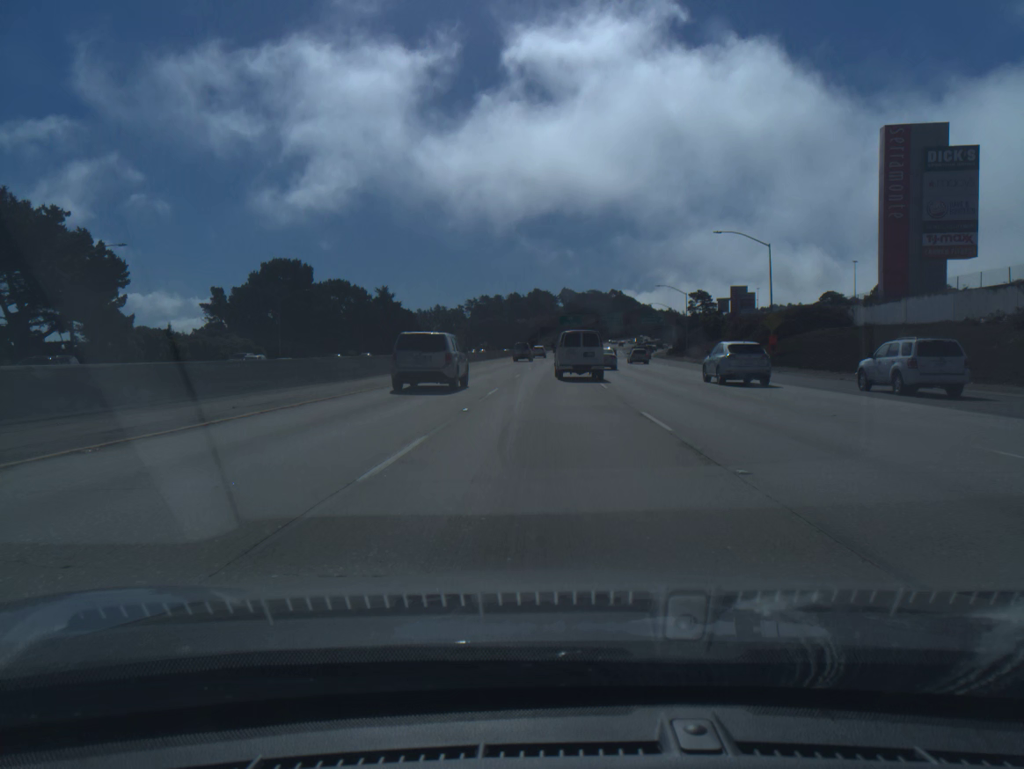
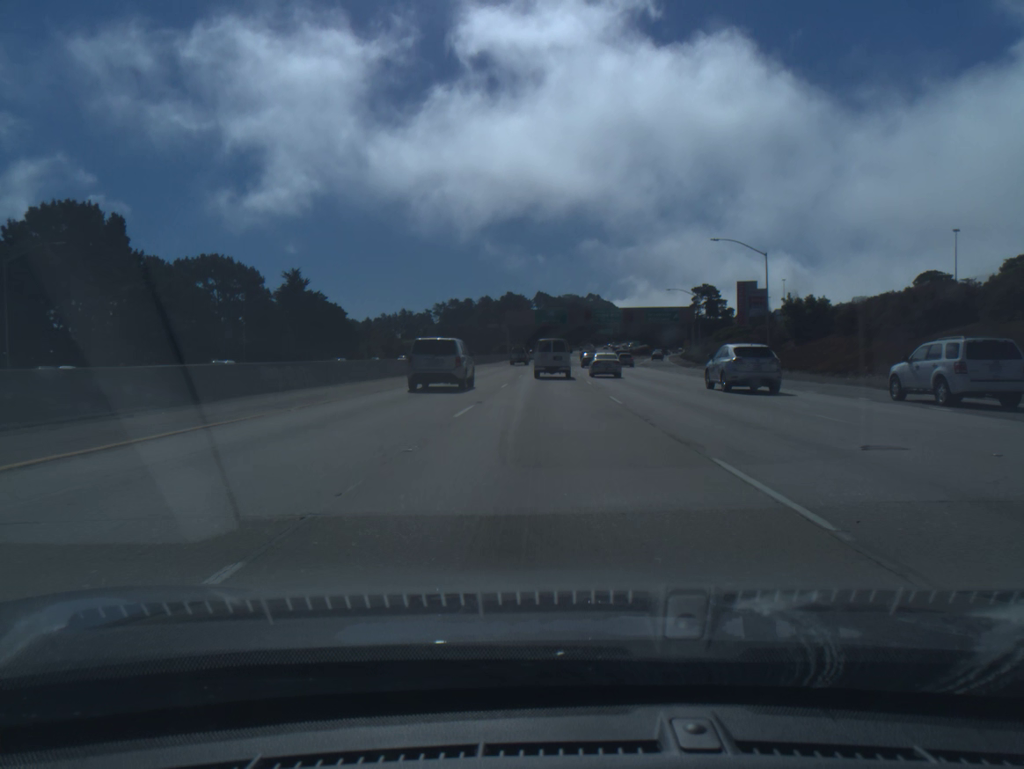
(+0.8, +50.8) m; +2°
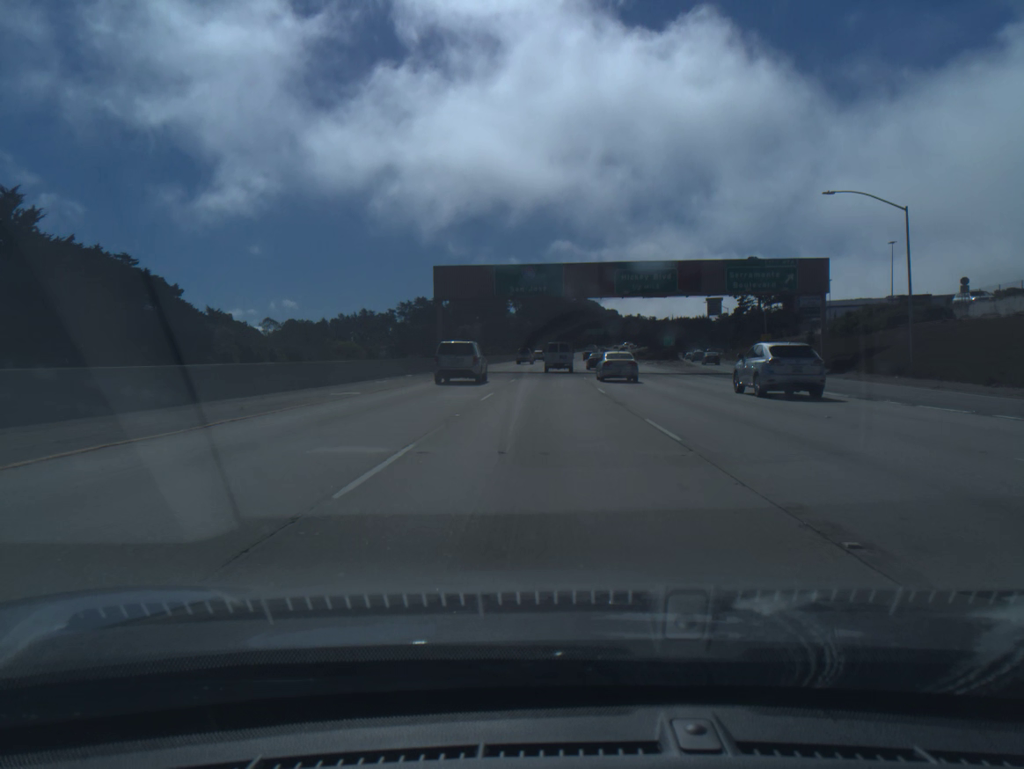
(+0.9, +67.2) m; +2°
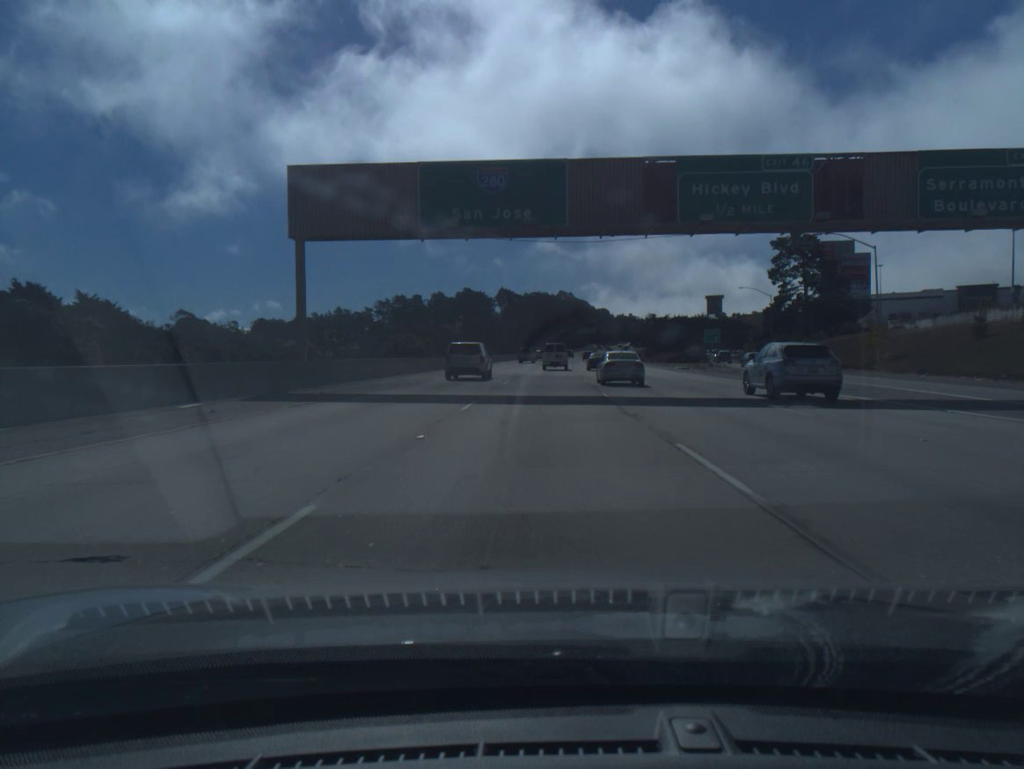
(+0.3, +33.6) m; +1°
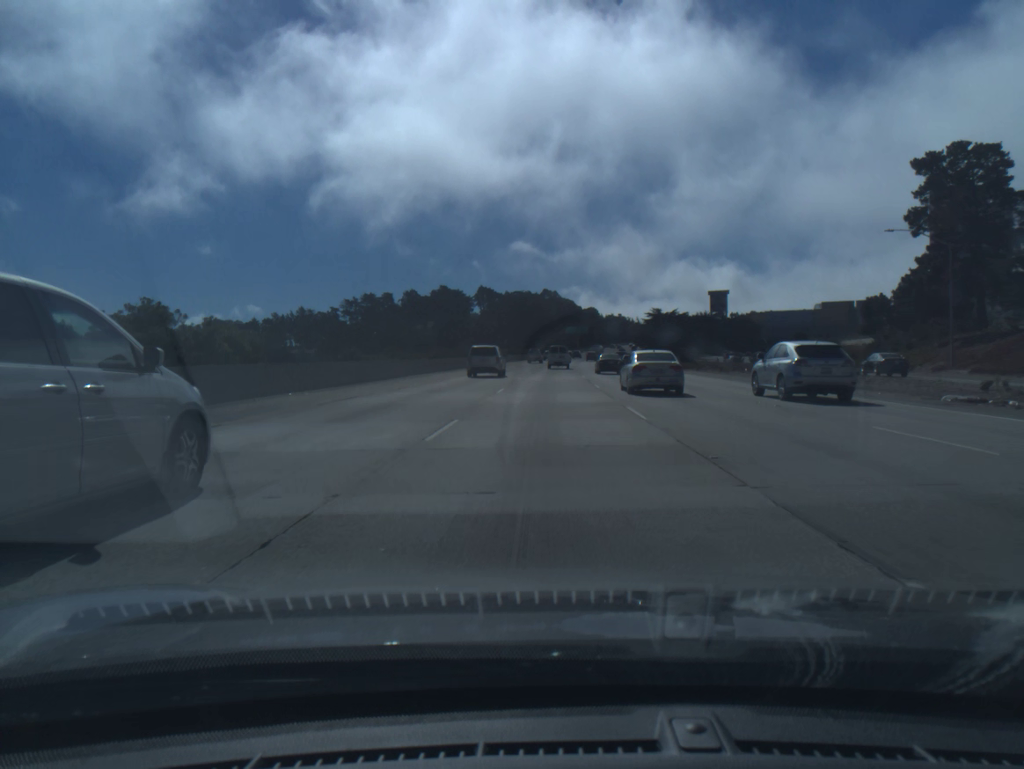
(+0.4, +50.3) m; +1°
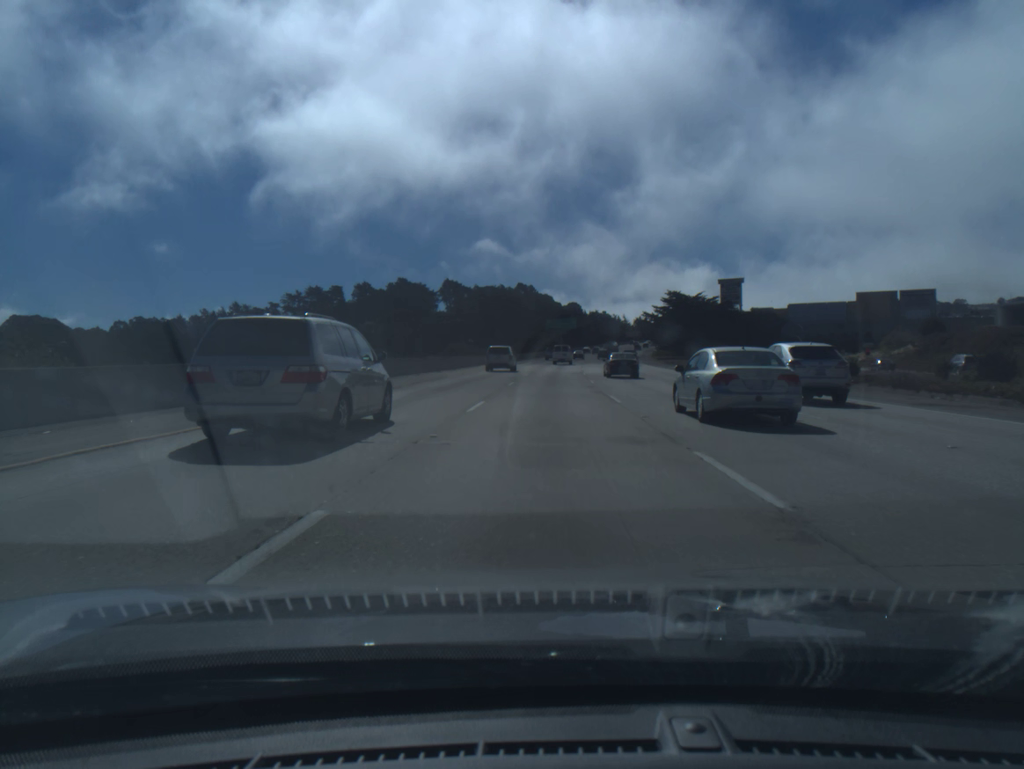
(+1.0, +67.4) m; +2°
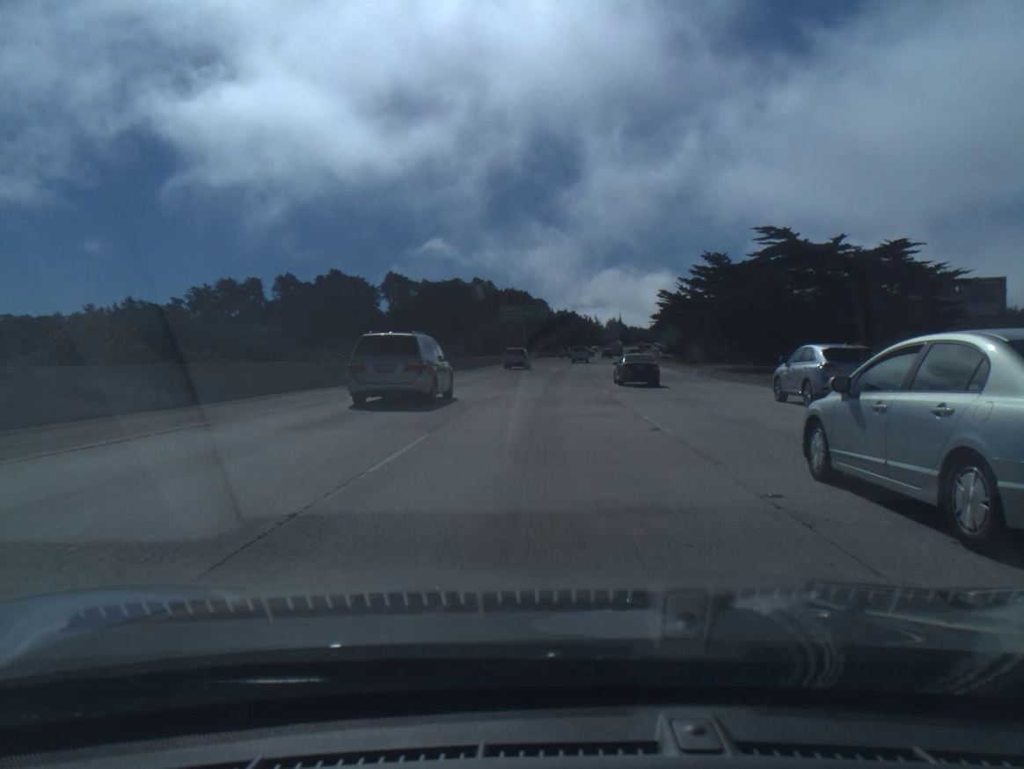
(+1.6, +67.6) m; +3°
